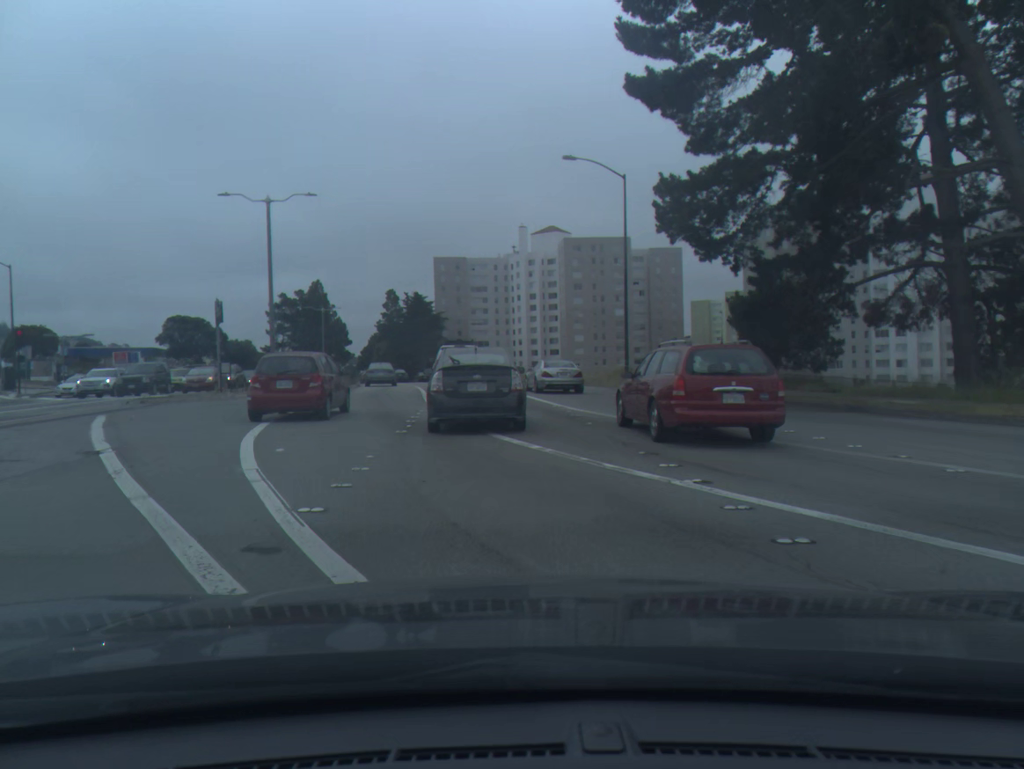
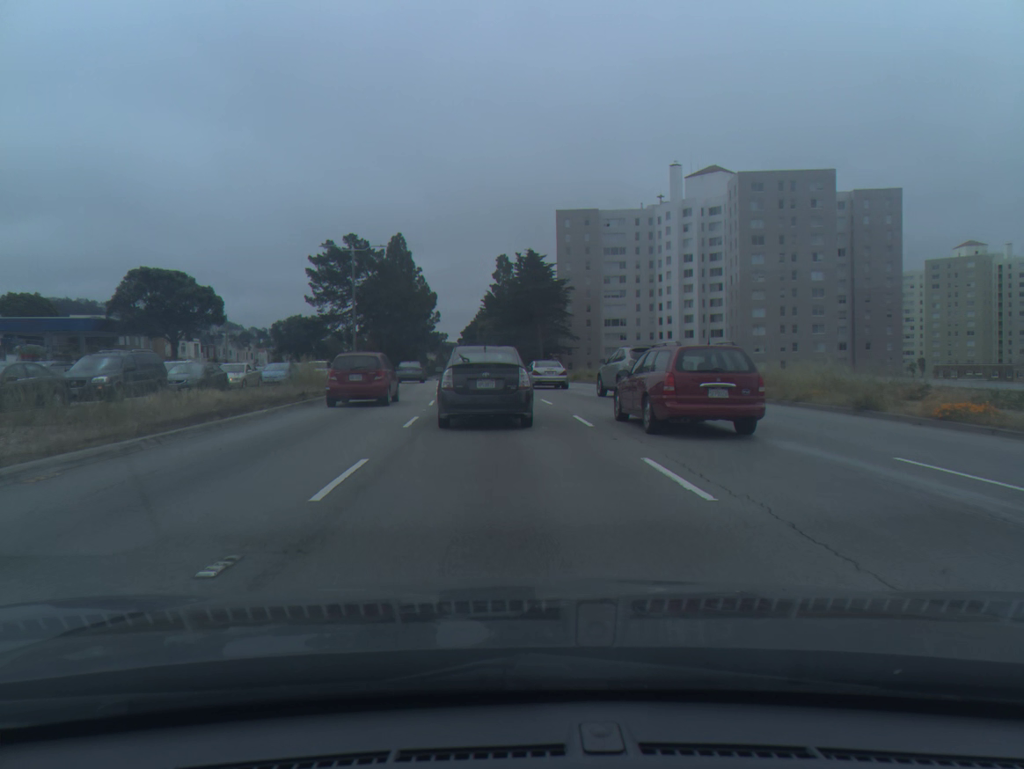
(-4.2, +44.8) m; -9°
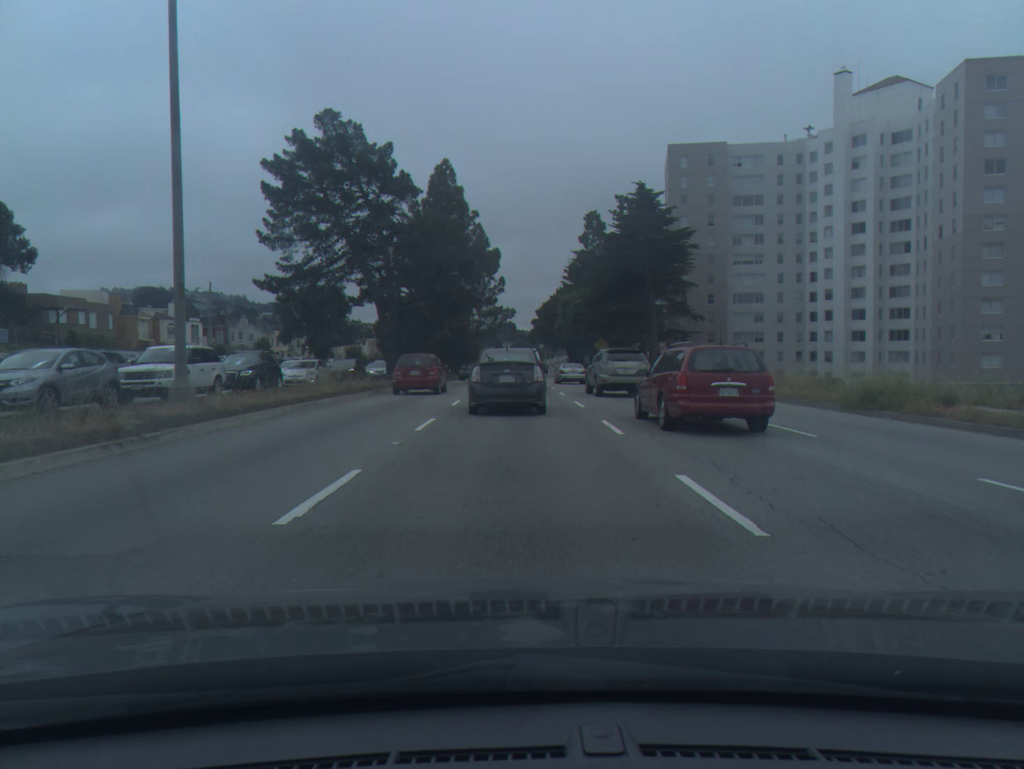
(-2.2, +38.3) m; -6°
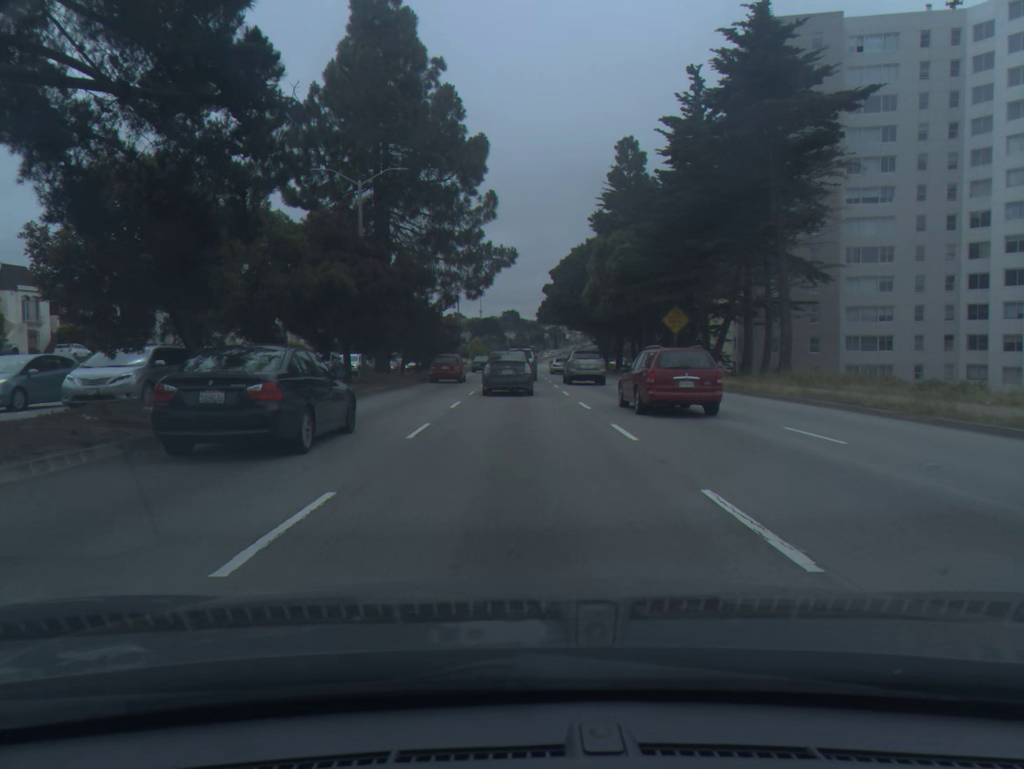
(-0.1, +38.3) m; 0°
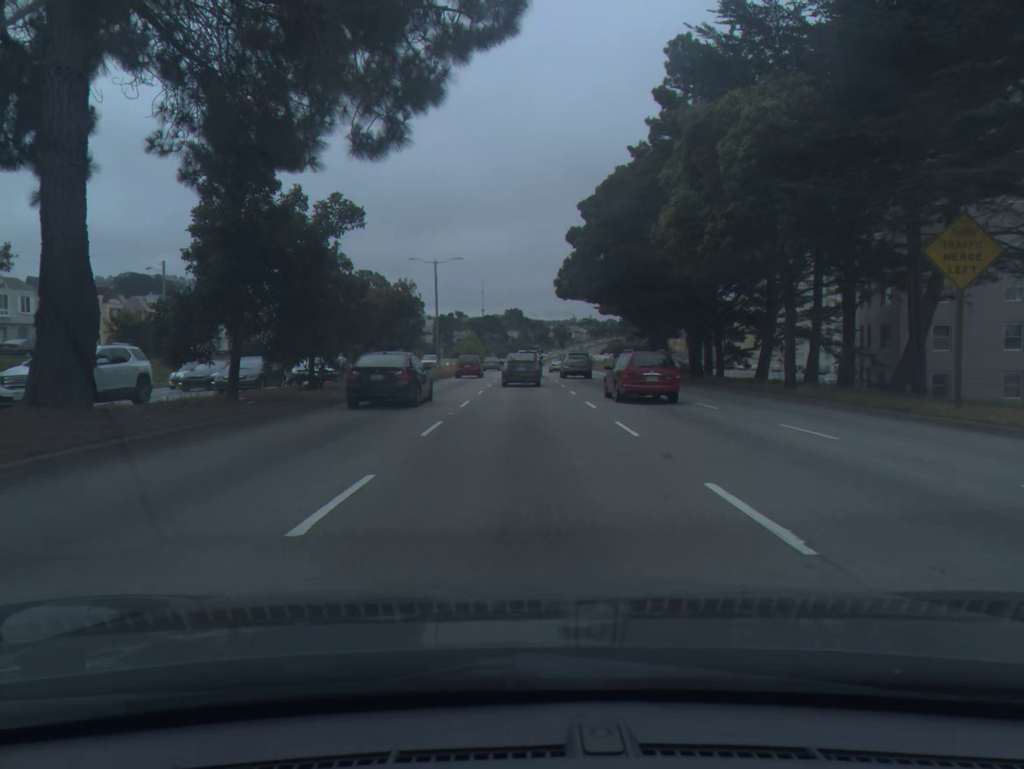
(-0.2, +29.1) m; 0°
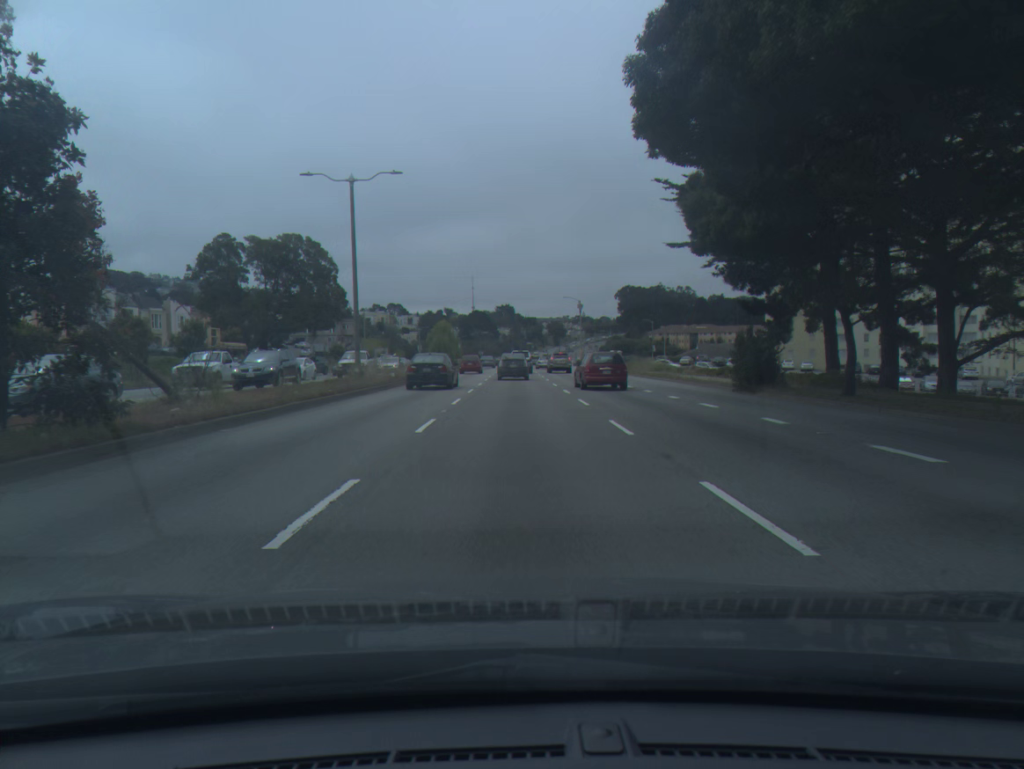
(+0.2, +29.6) m; +1°
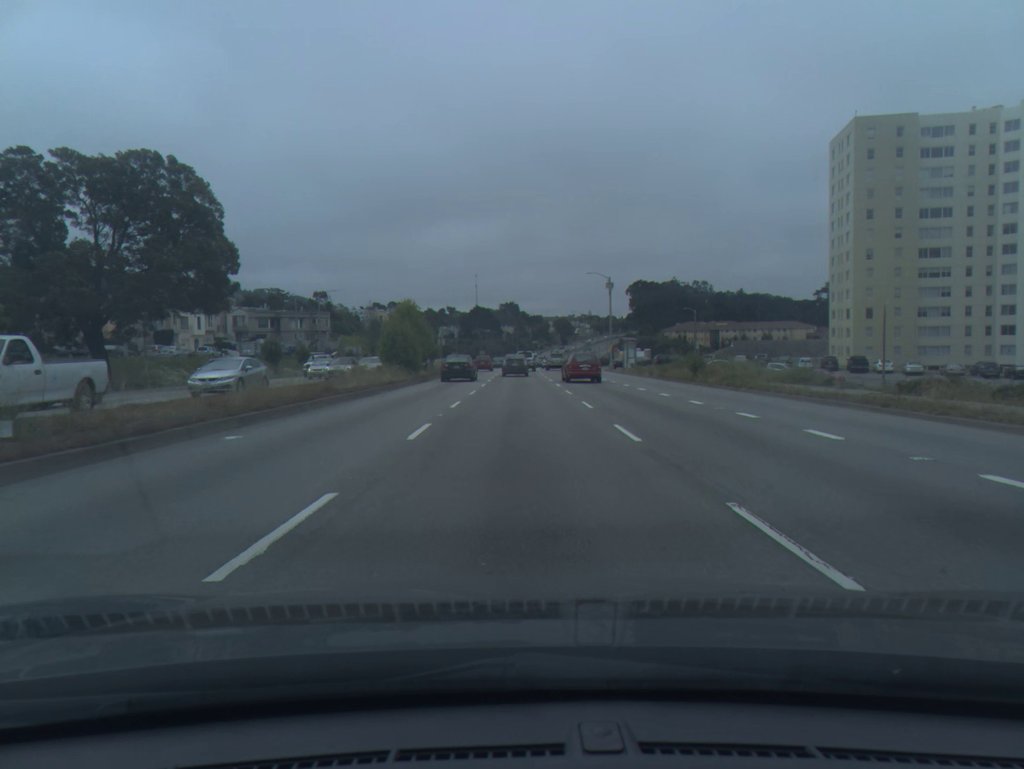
(-0.1, +30.3) m; 0°
